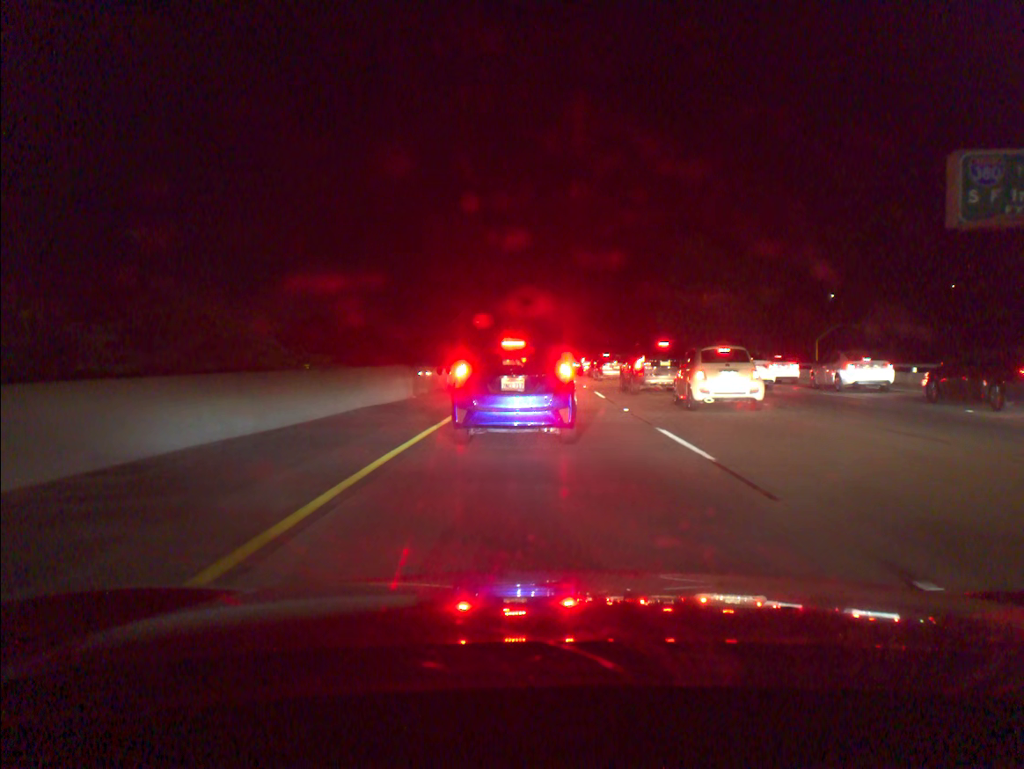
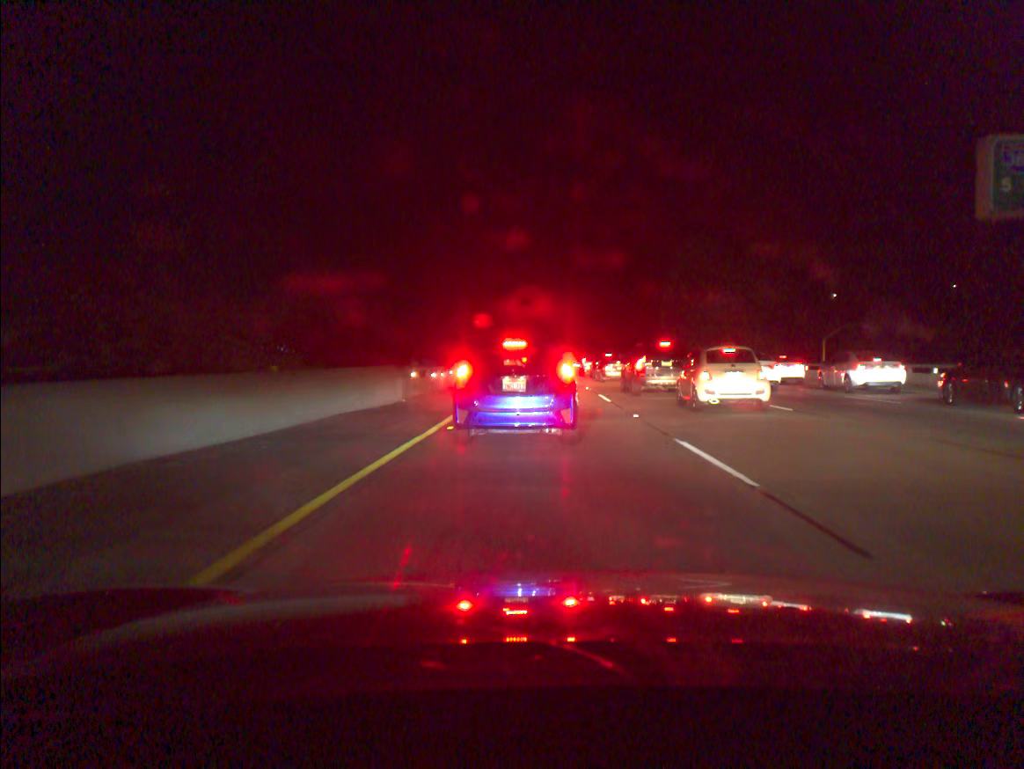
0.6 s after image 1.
(0.0, +1.8) m; 0°
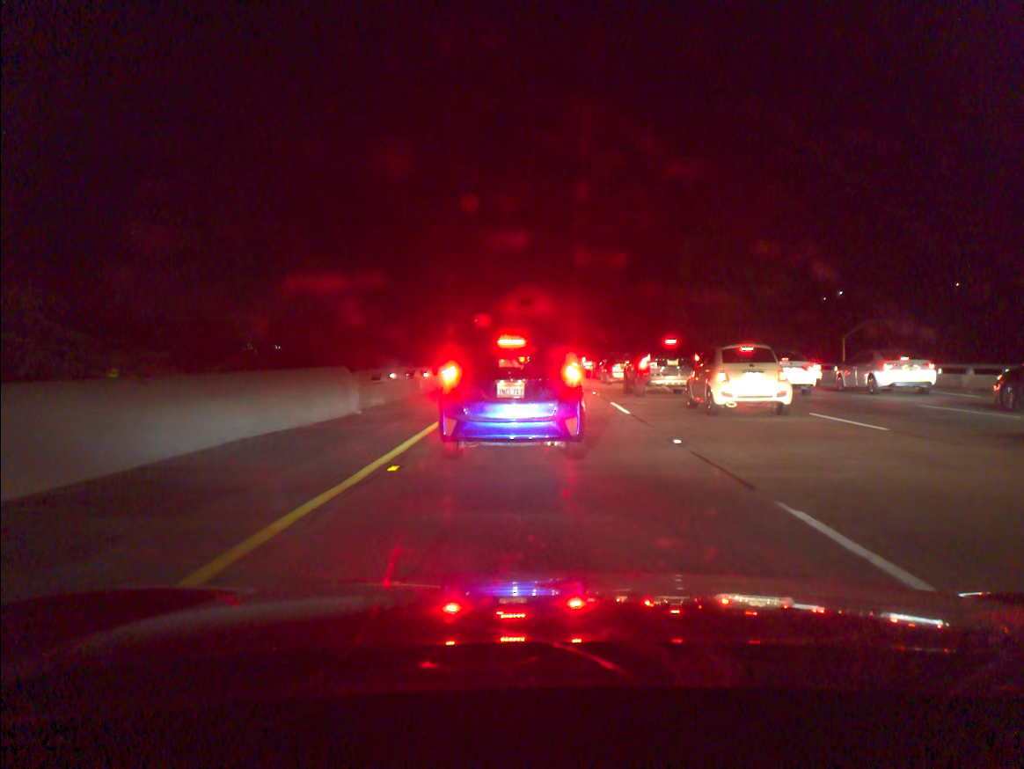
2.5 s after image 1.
(0.0, +5.1) m; 0°
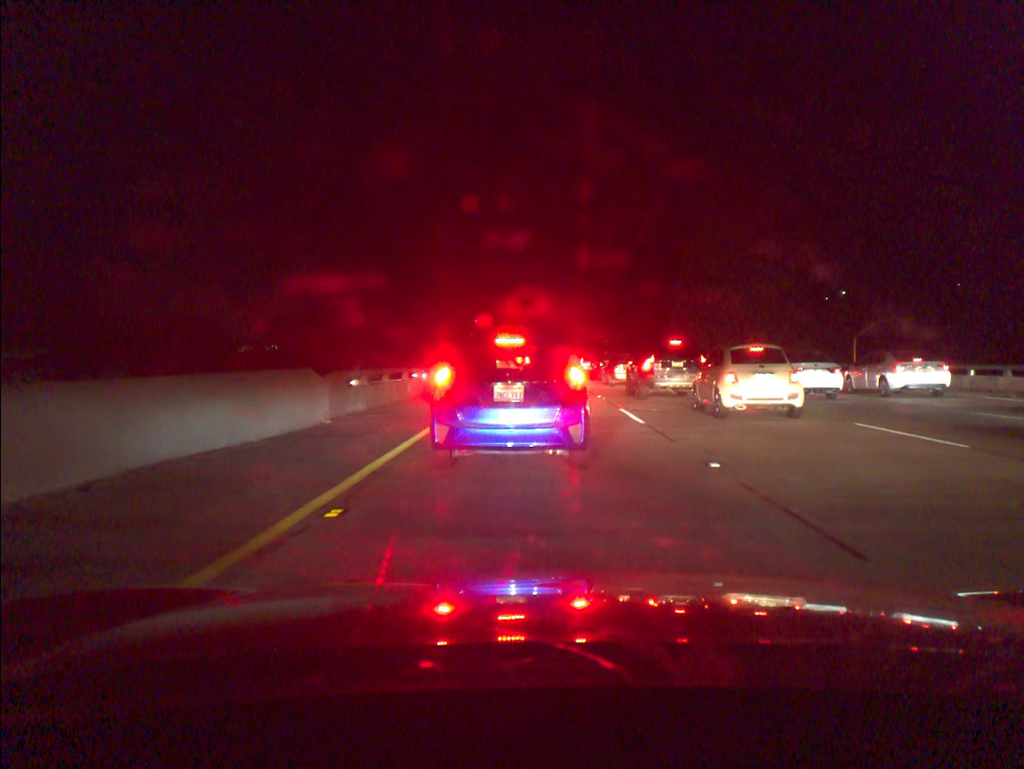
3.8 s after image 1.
(0.0, +2.4) m; 0°
